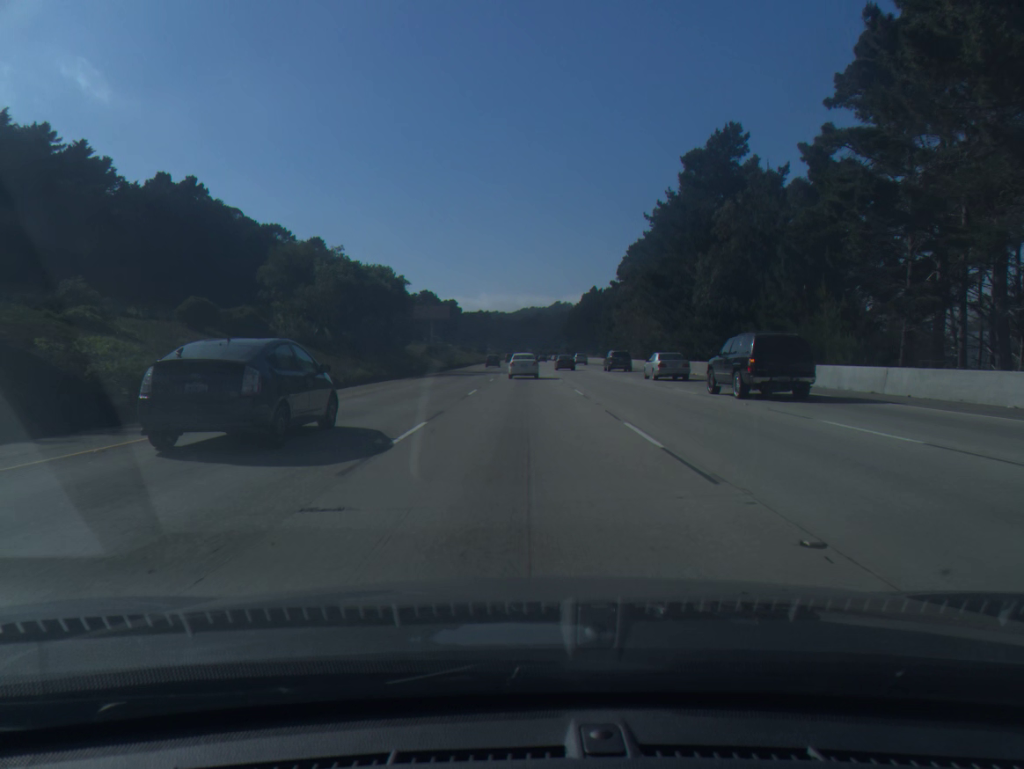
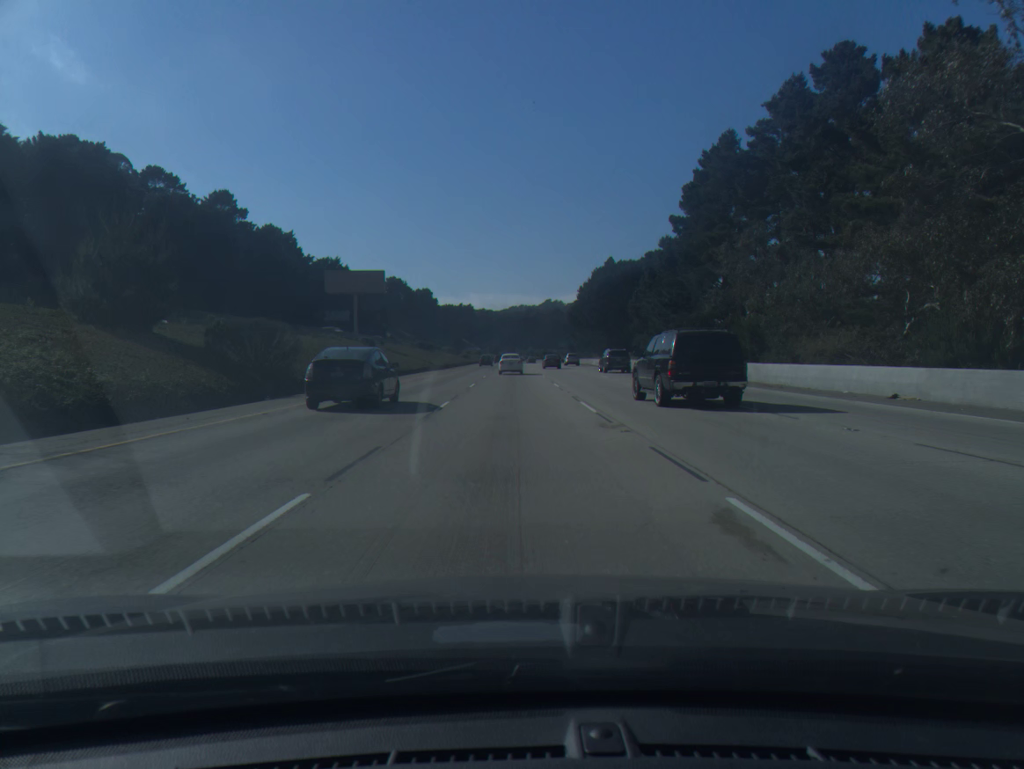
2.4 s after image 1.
(+0.6, +66.1) m; +1°
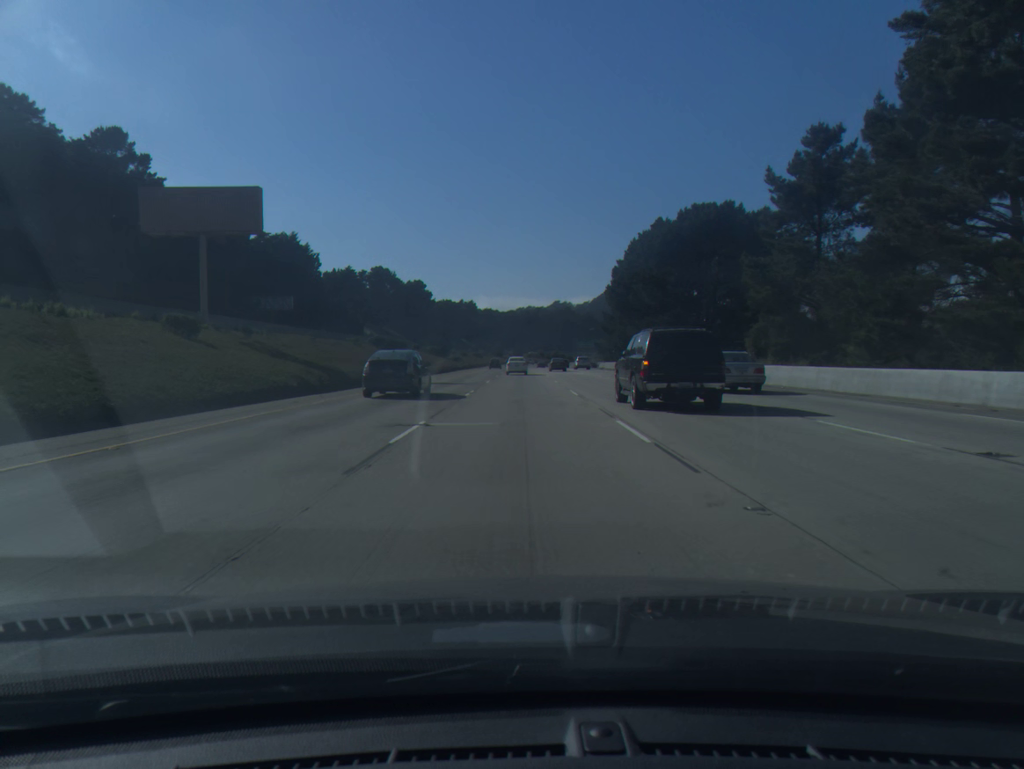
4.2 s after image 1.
(-0.3, +50.7) m; -1°
